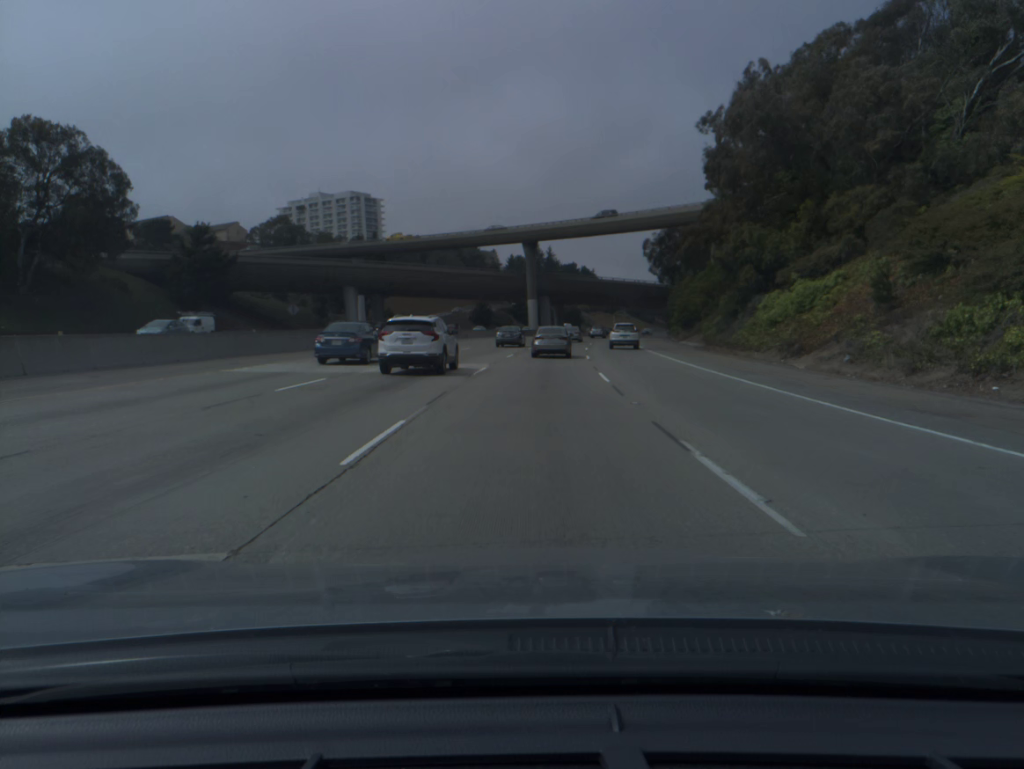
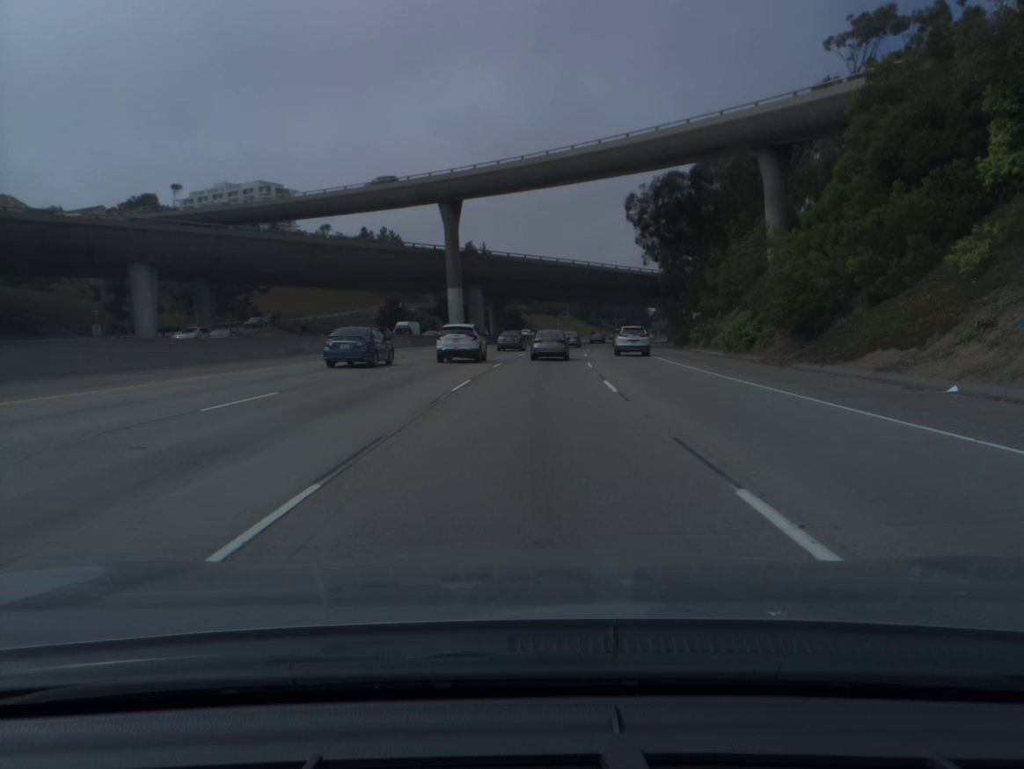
(+1.8, +47.3) m; +4°
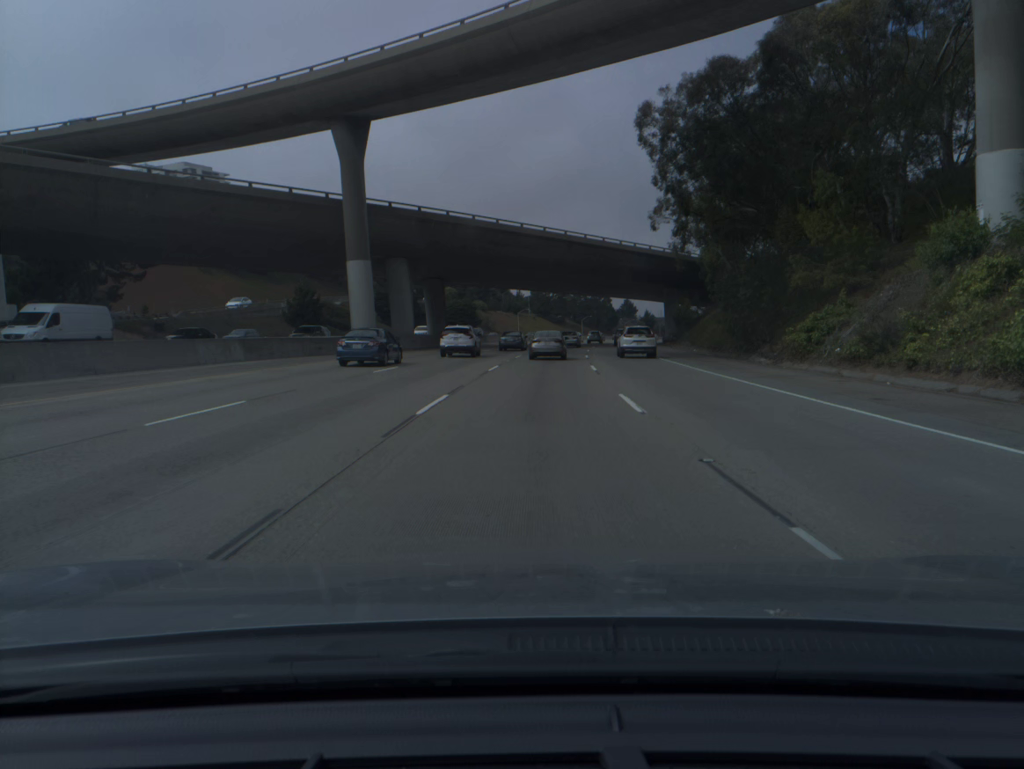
(+0.8, +31.0) m; +3°
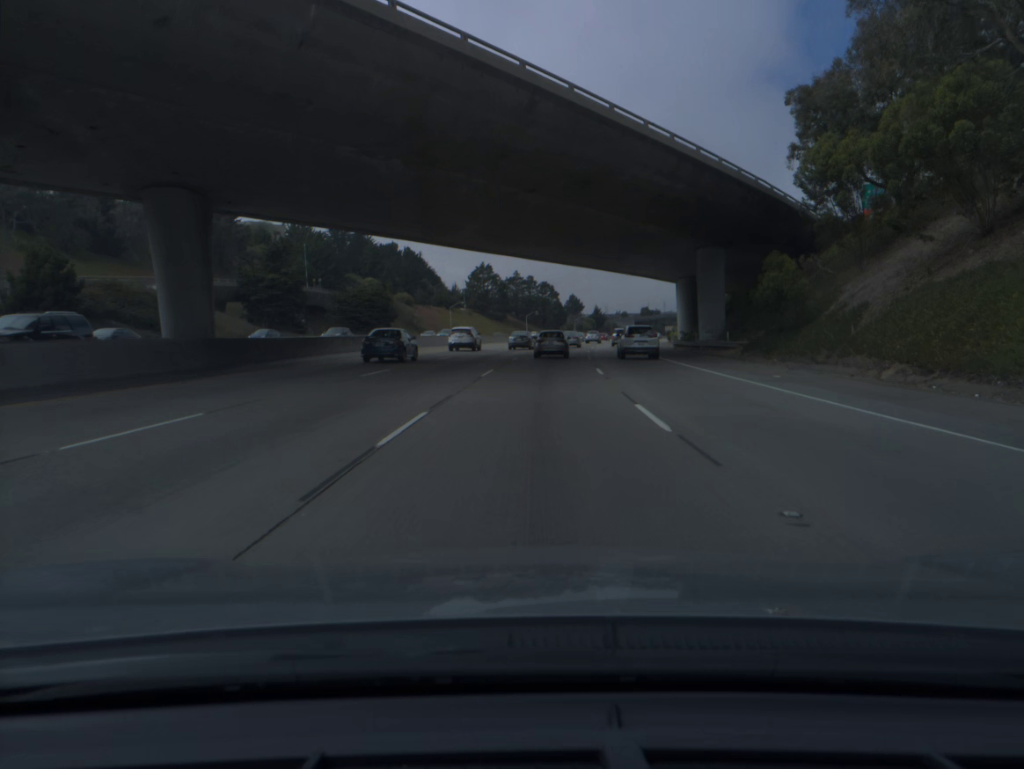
(+1.6, +46.0) m; +4°
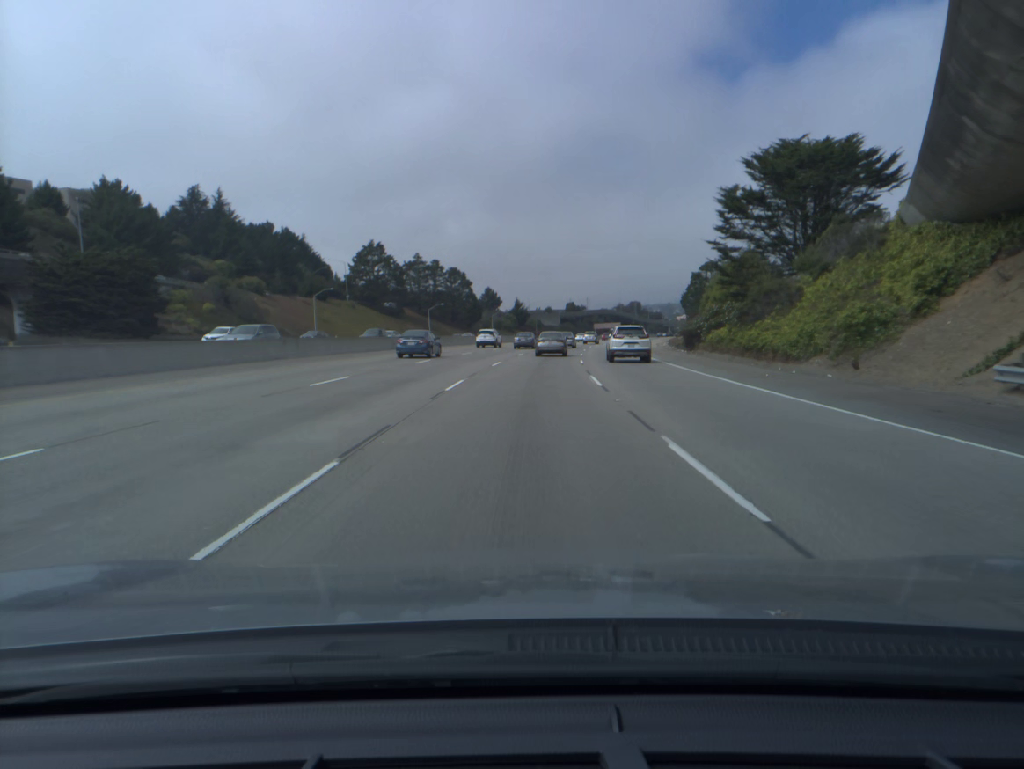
(+3.2, +61.2) m; +6°
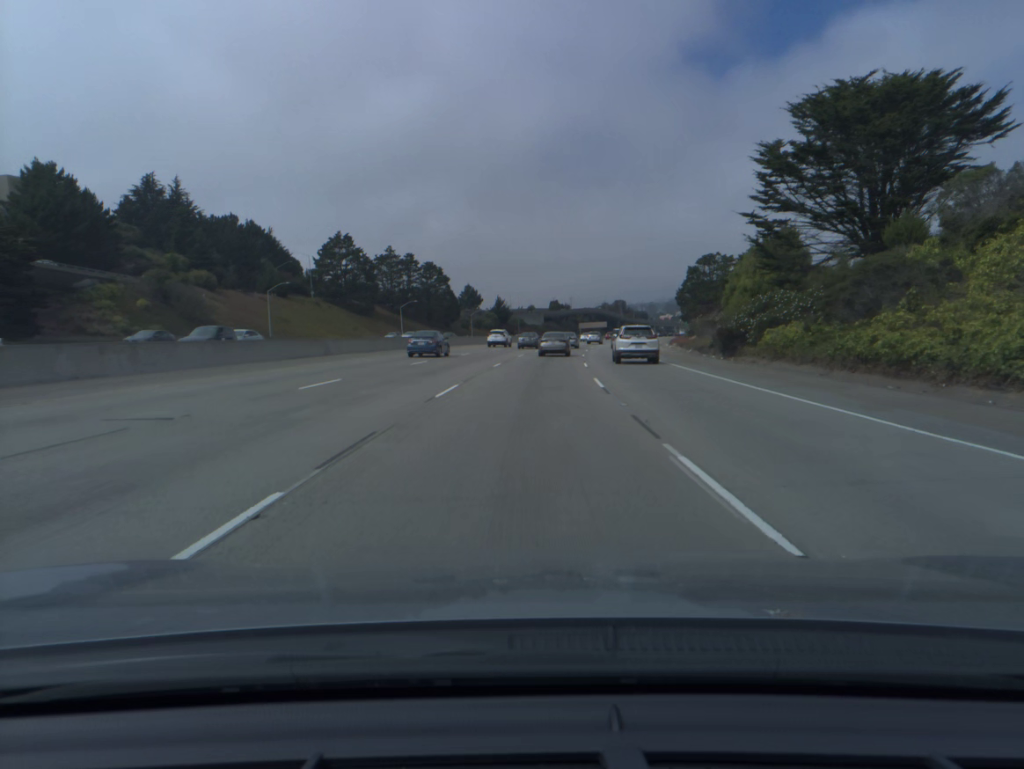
(+0.2, +15.5) m; +1°
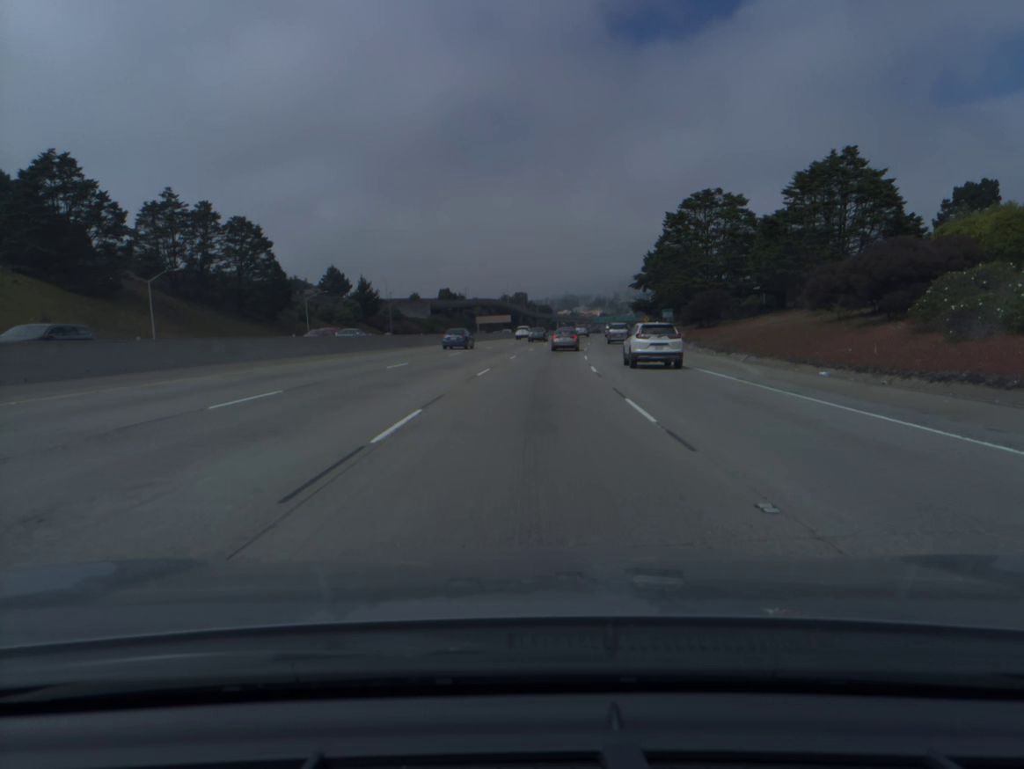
(+5.1, +77.9) m; +8°
